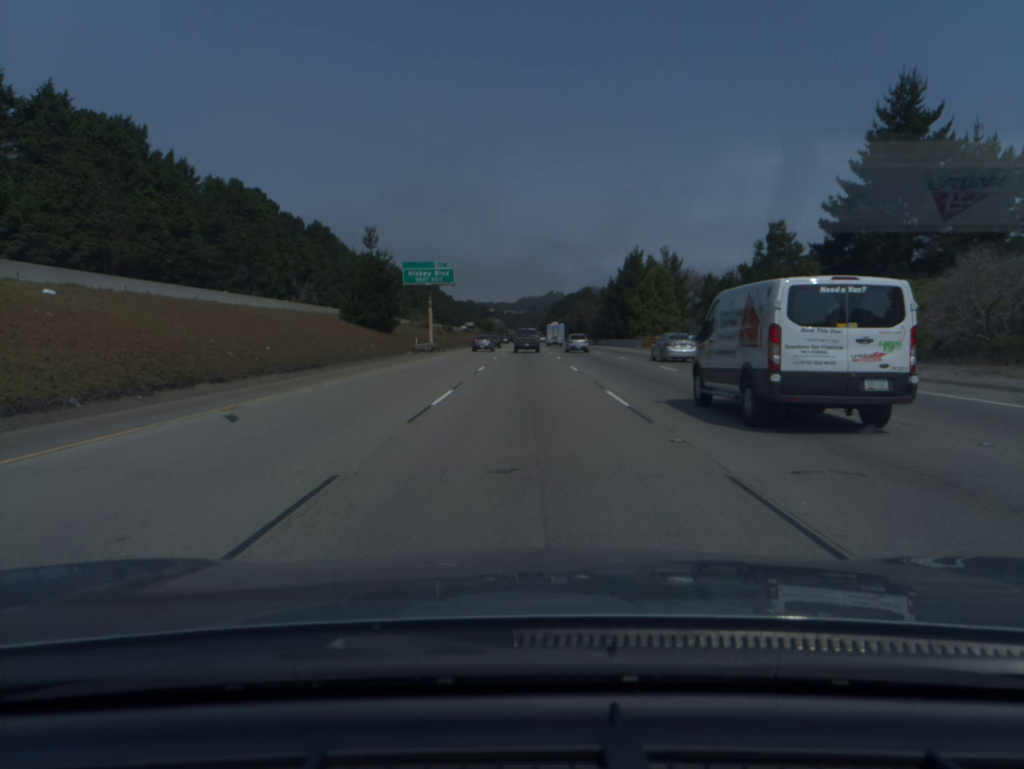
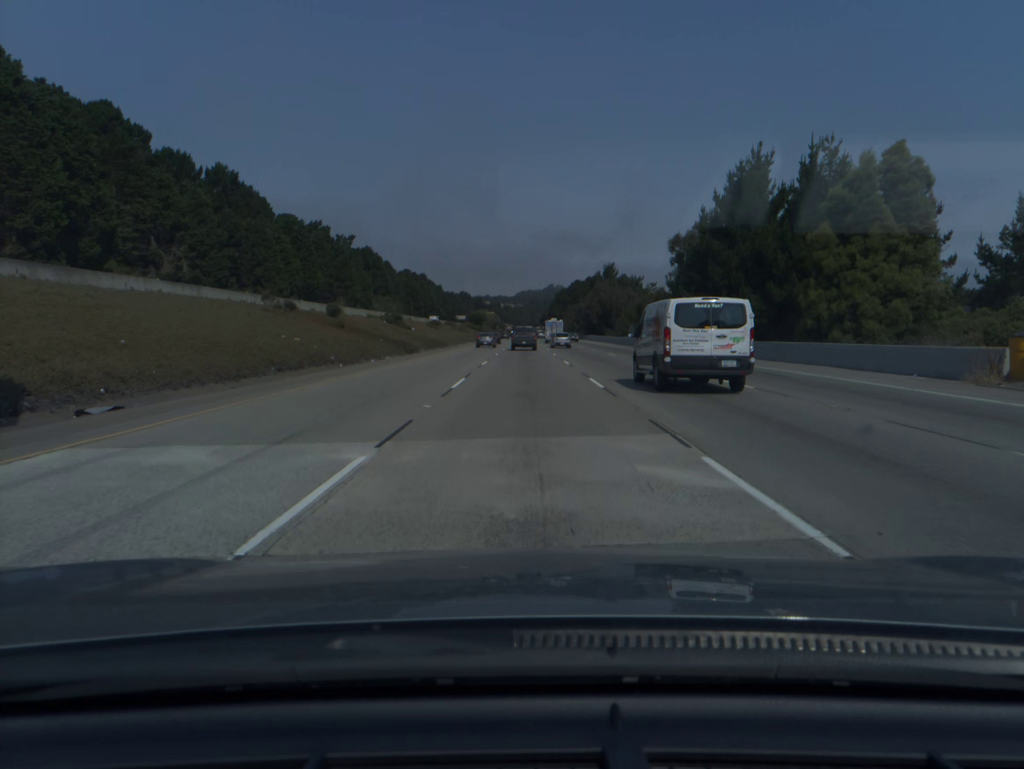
(0.0, +68.7) m; 0°
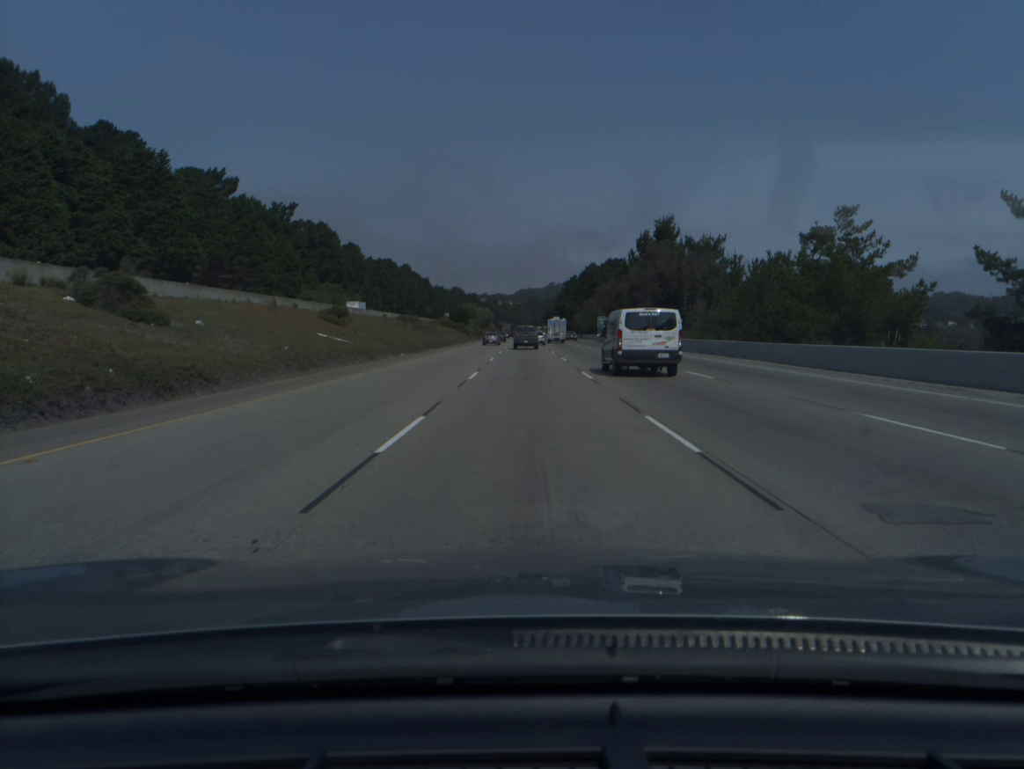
(-0.1, +68.7) m; 0°
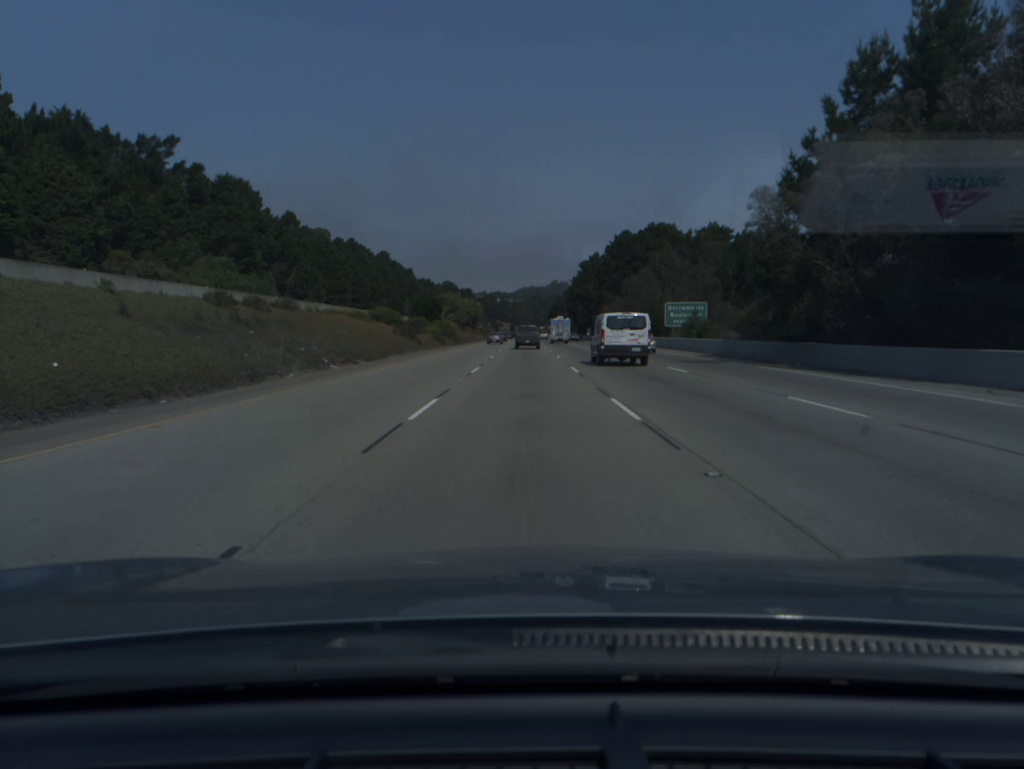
(+0.1, +69.6) m; 0°
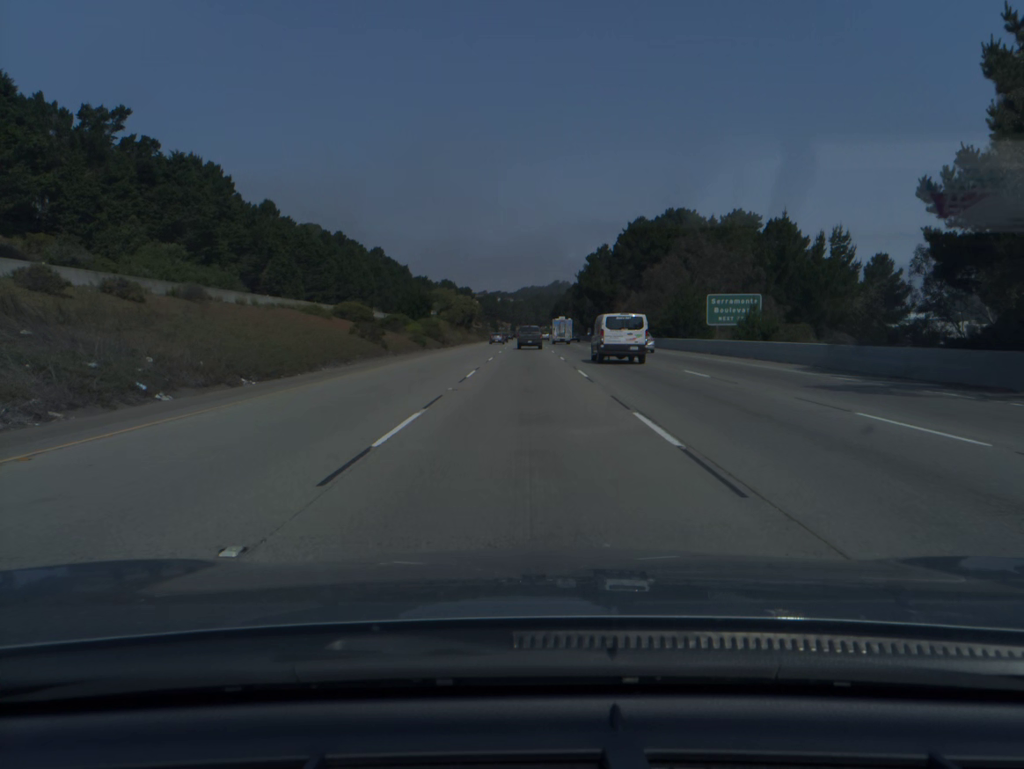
(0.0, +17.5) m; 0°
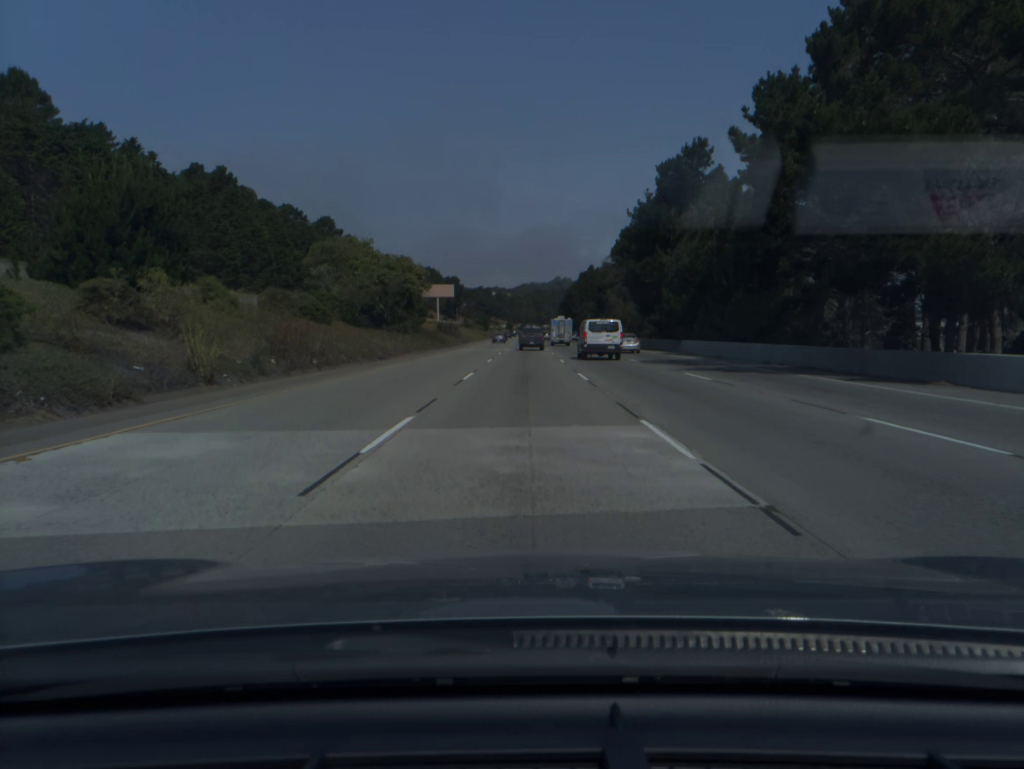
(+0.1, +88.1) m; 0°
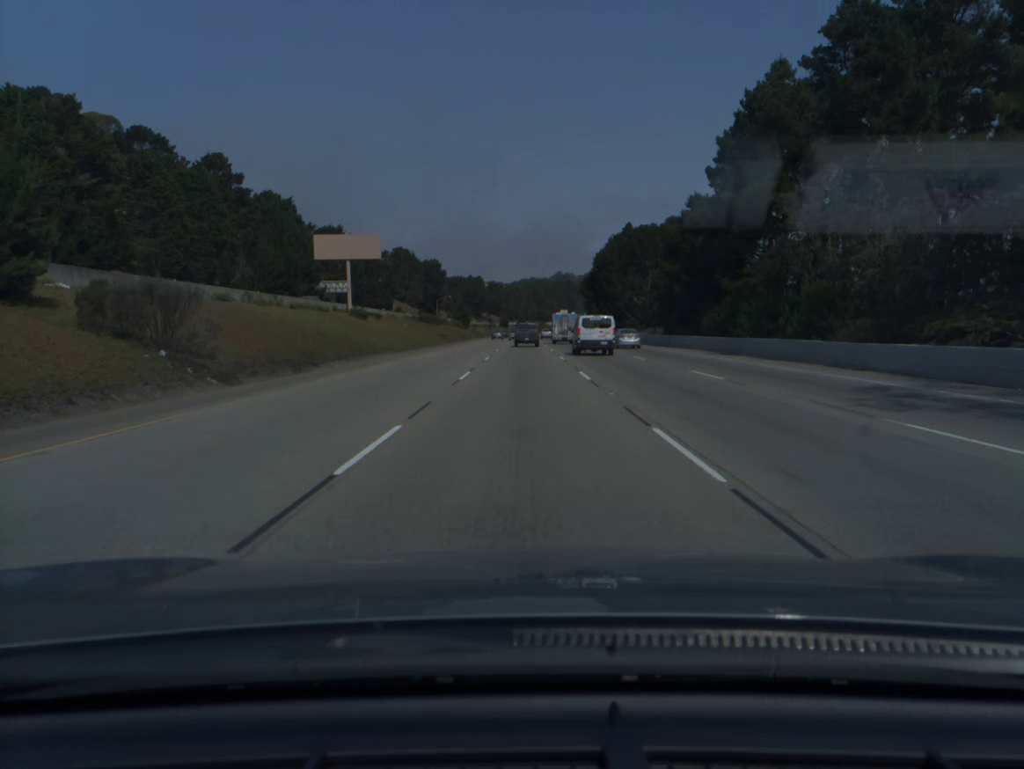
(+0.2, +89.0) m; 0°
